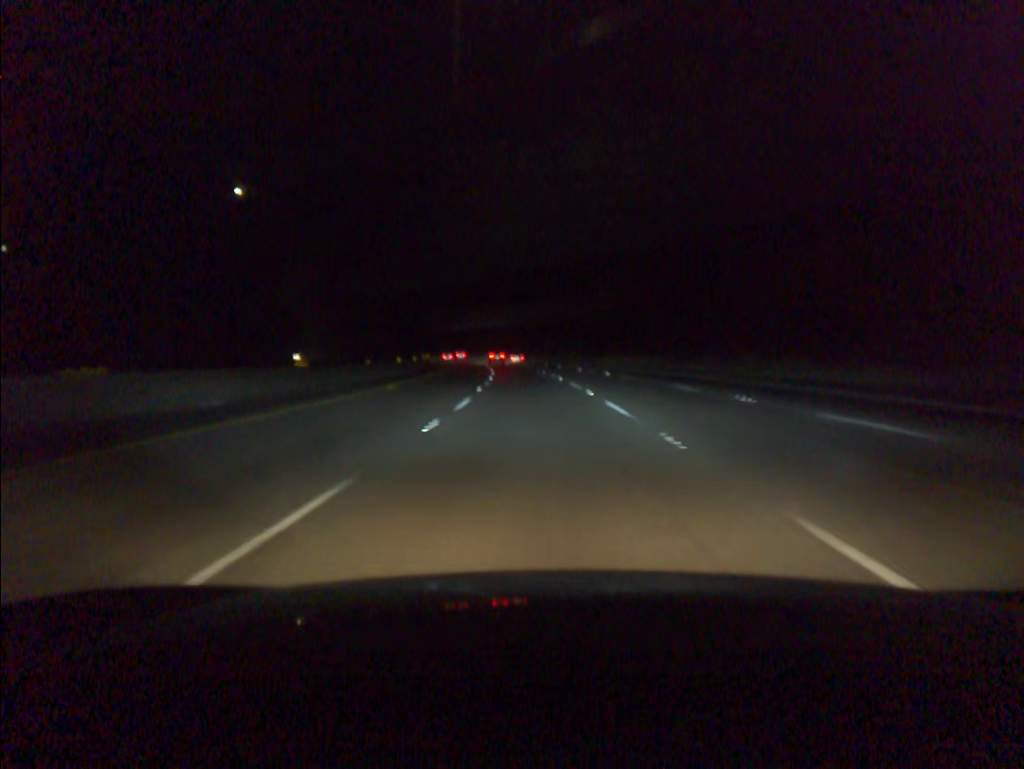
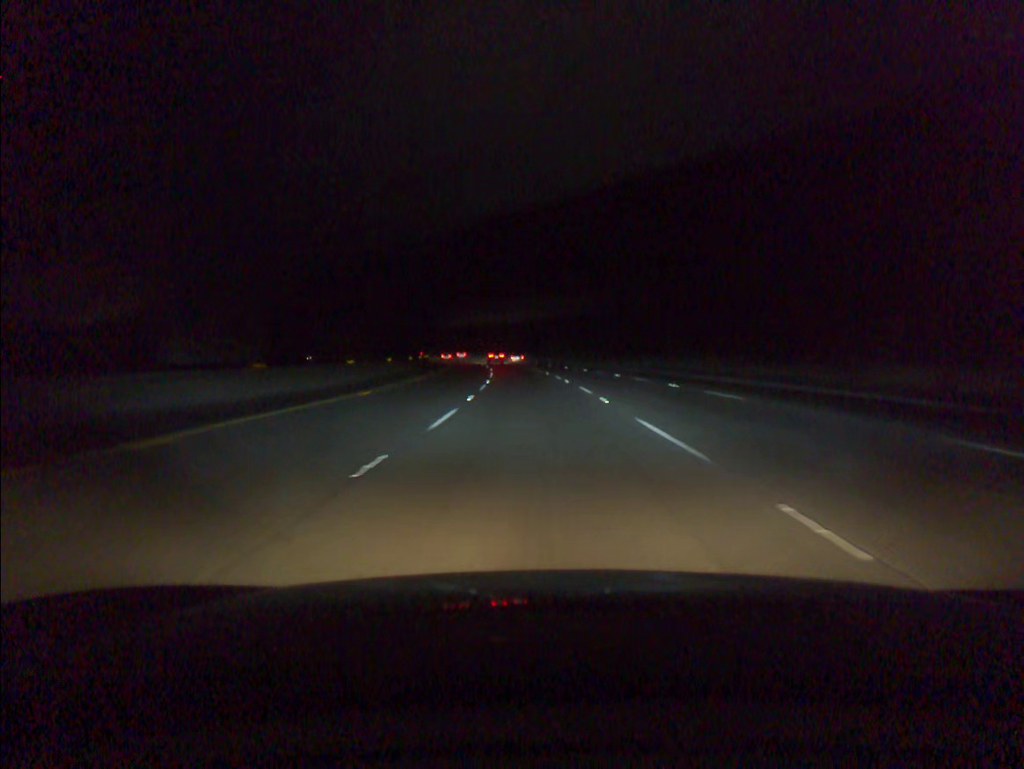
(-0.2, +19.4) m; -1°
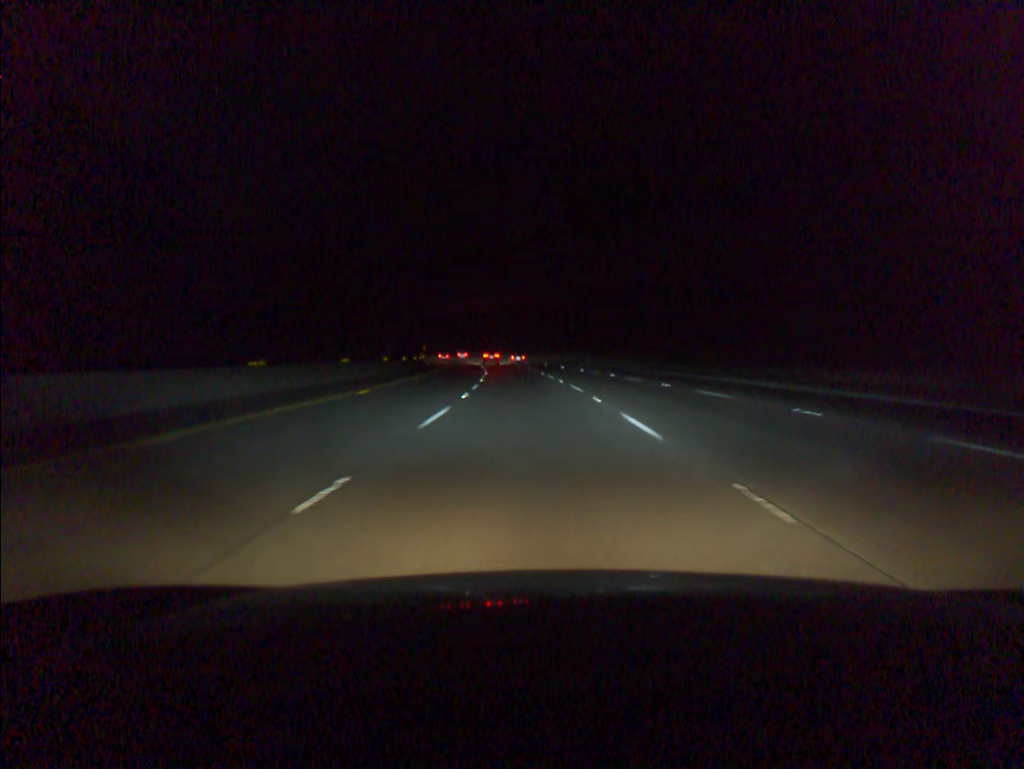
(-1.8, +58.2) m; -4°
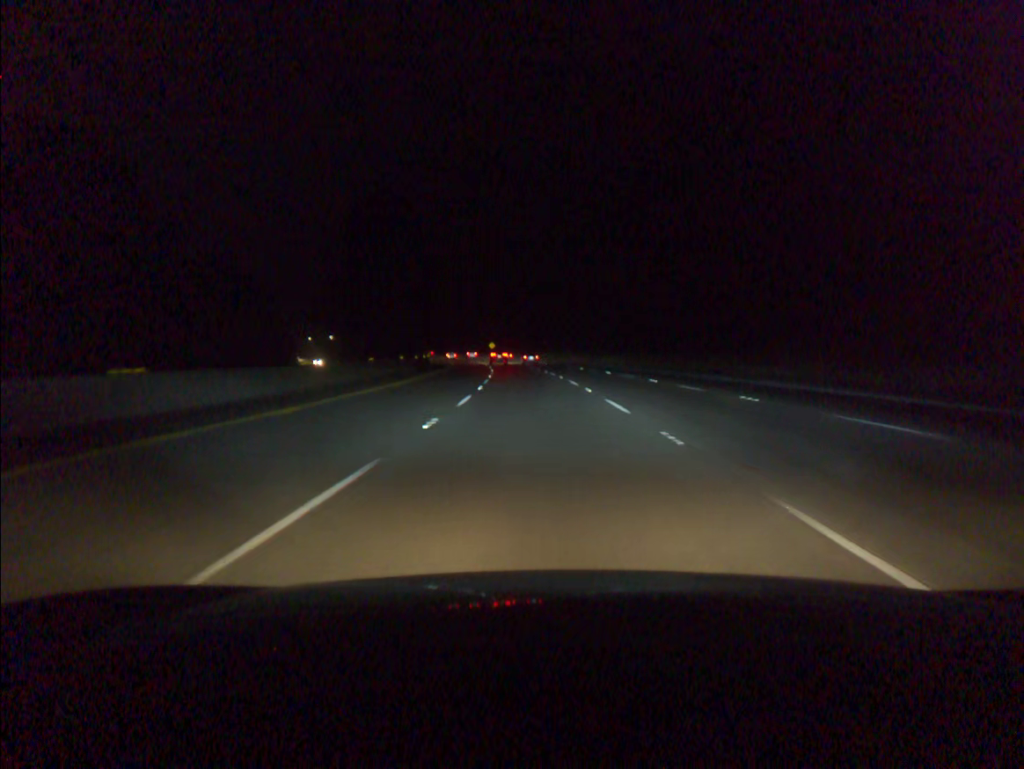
(-6.0, +96.8) m; -7°
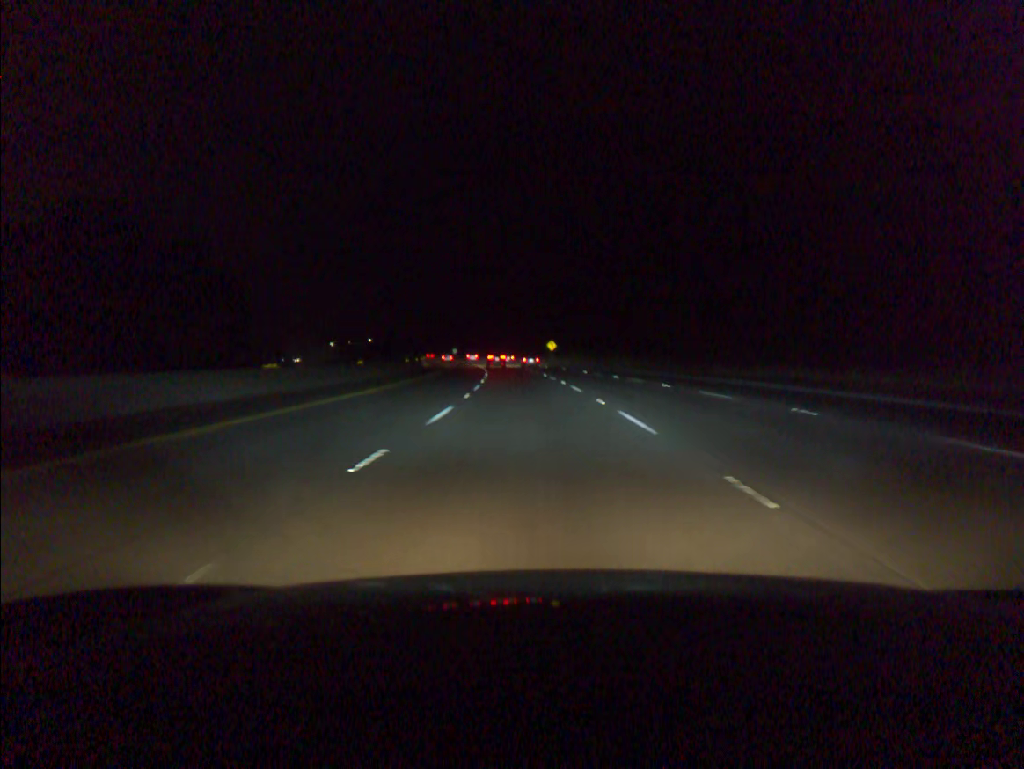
(-3.4, +77.5) m; -5°
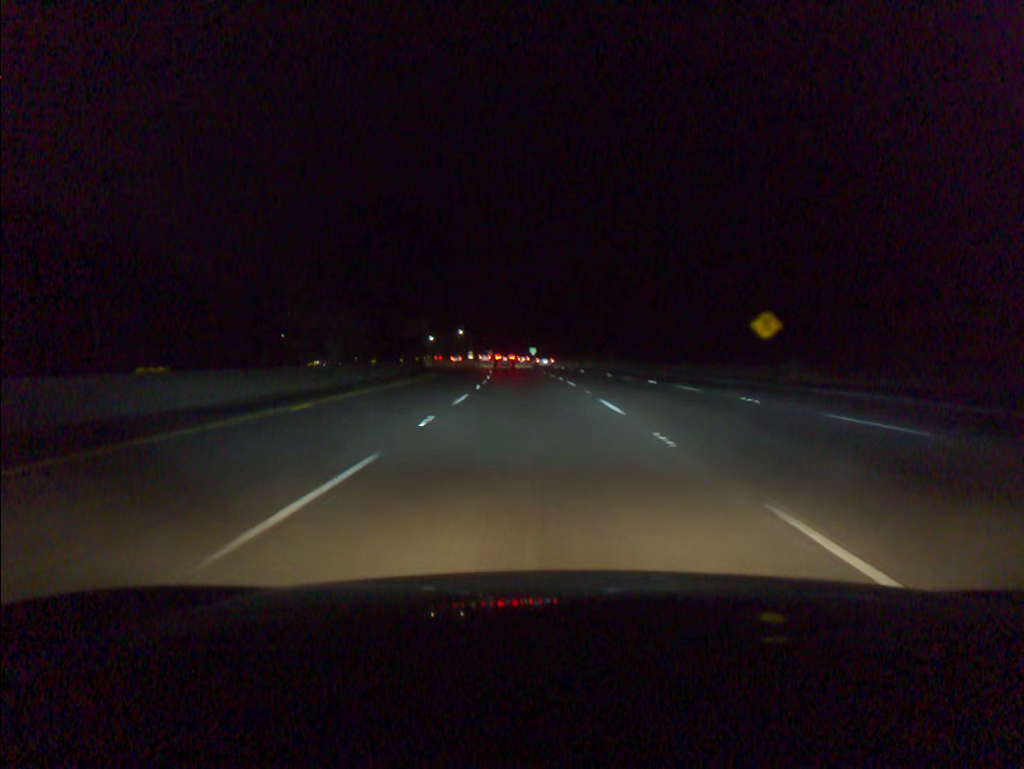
(-5.8, +96.6) m; -7°
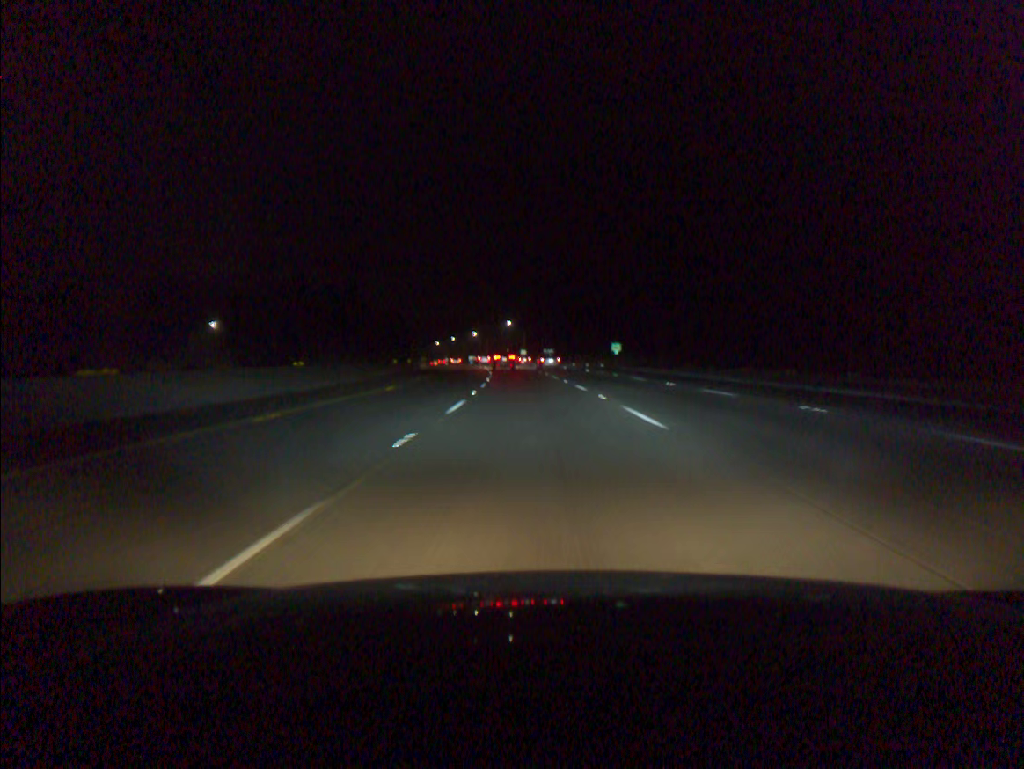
(-3.3, +76.3) m; -5°
